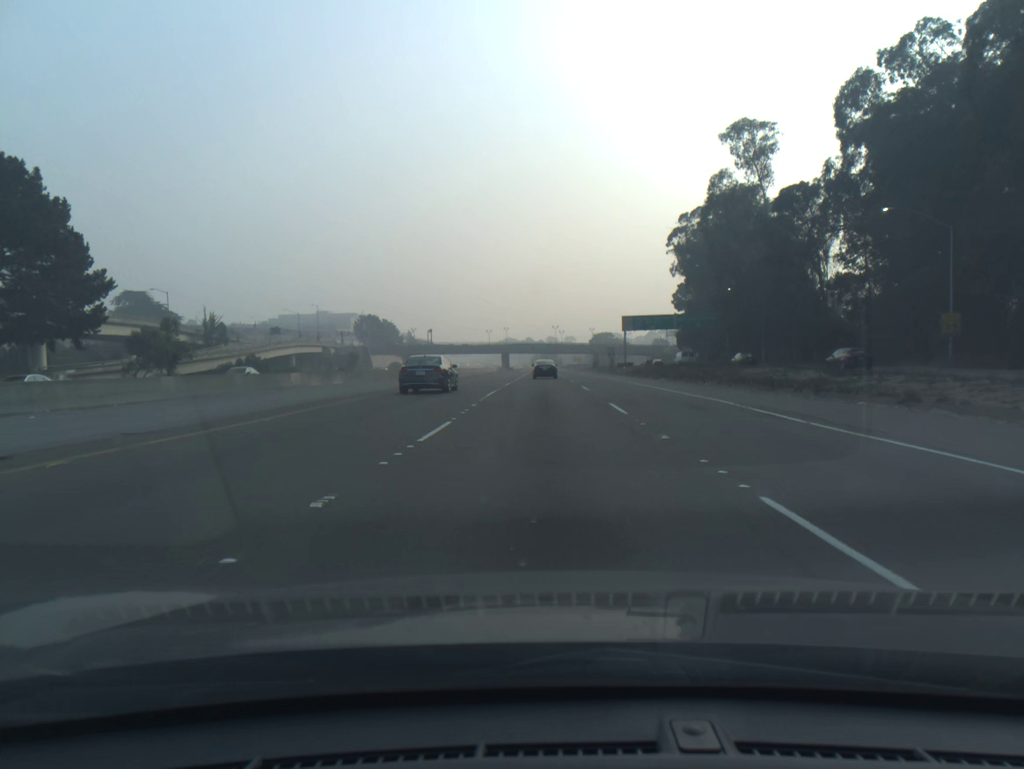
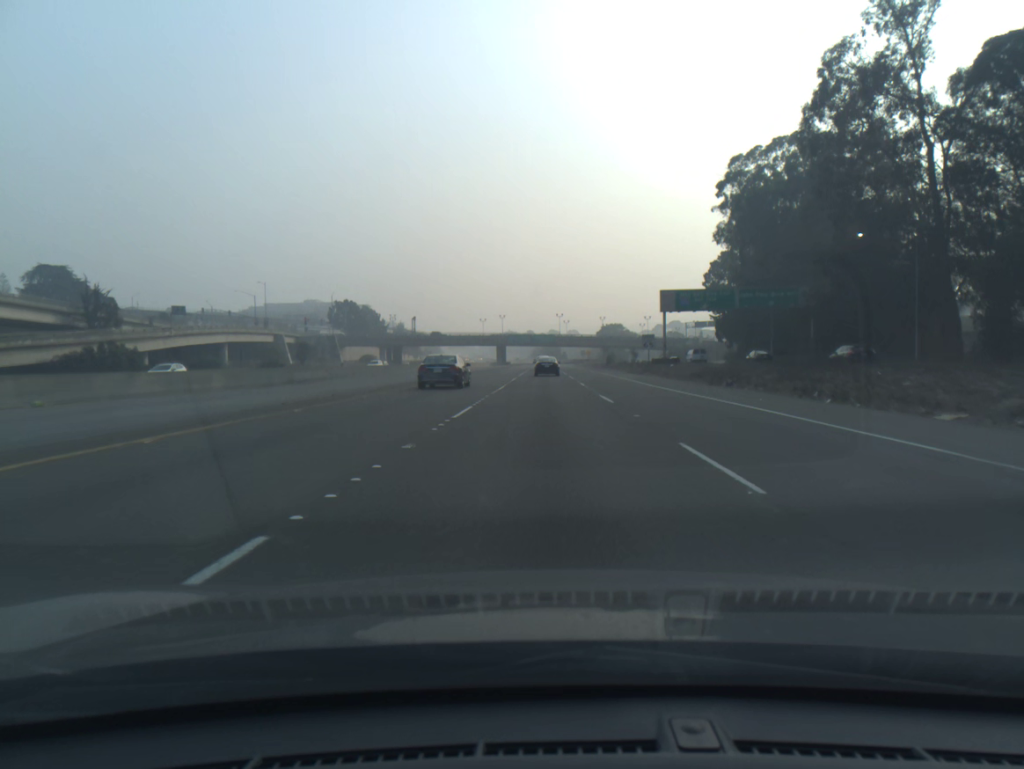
(0.0, +40.2) m; 0°
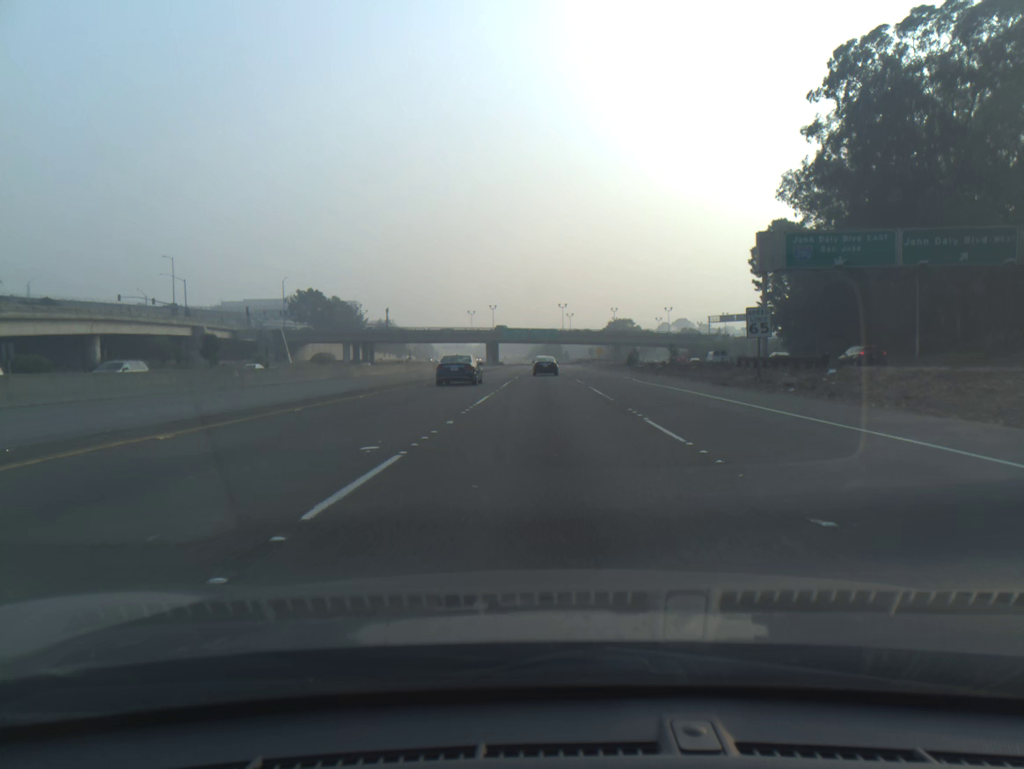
(0.0, +40.2) m; 0°
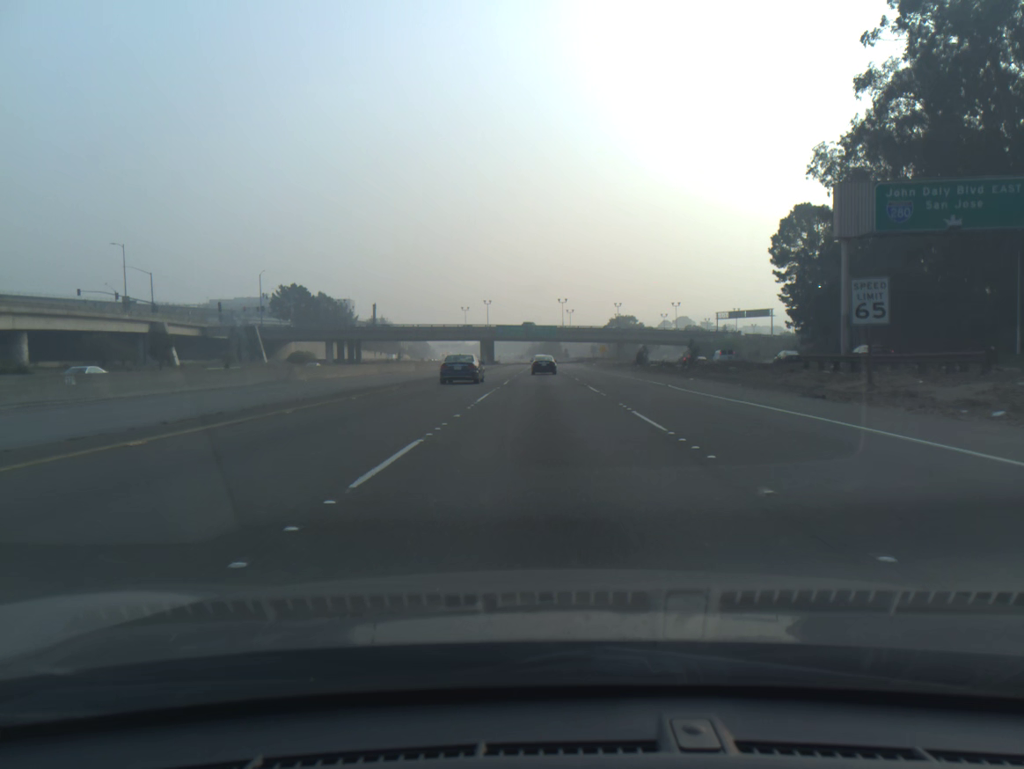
(0.0, +13.5) m; 0°
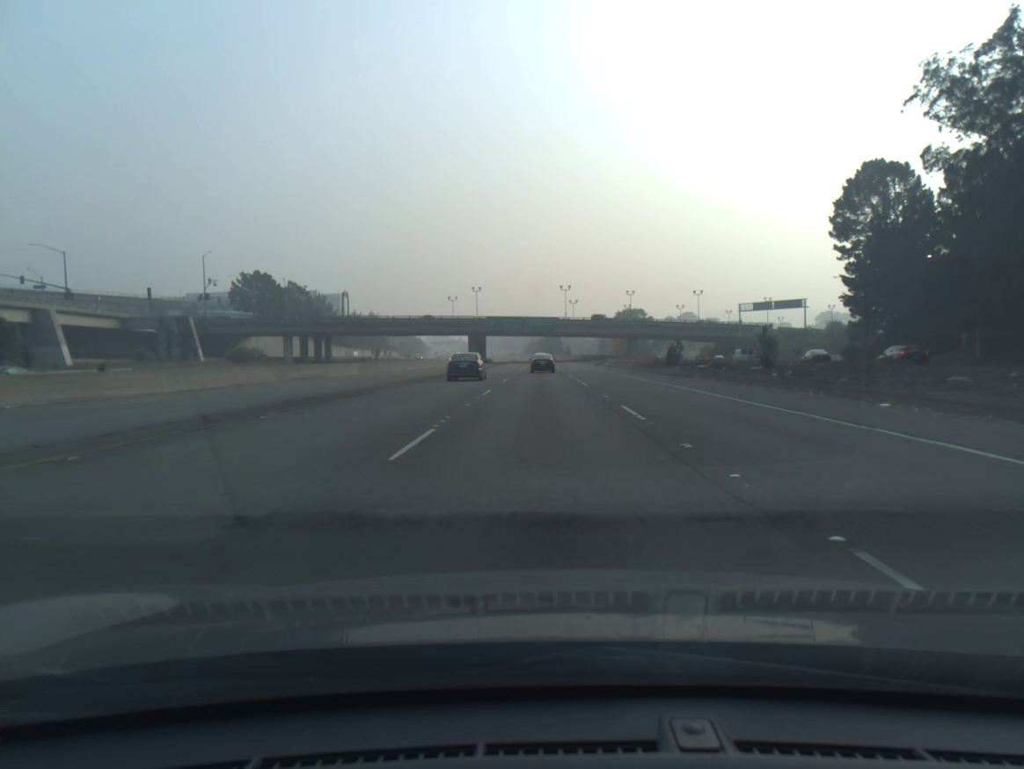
(0.0, +27.1) m; 0°
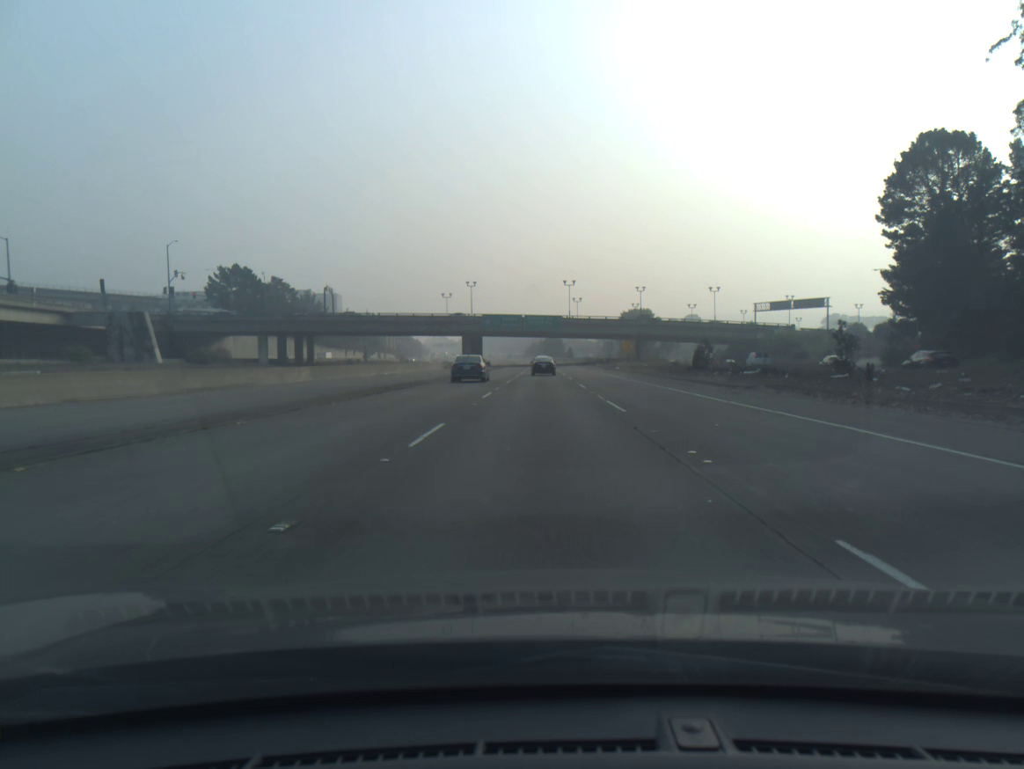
(0.0, +13.7) m; 0°
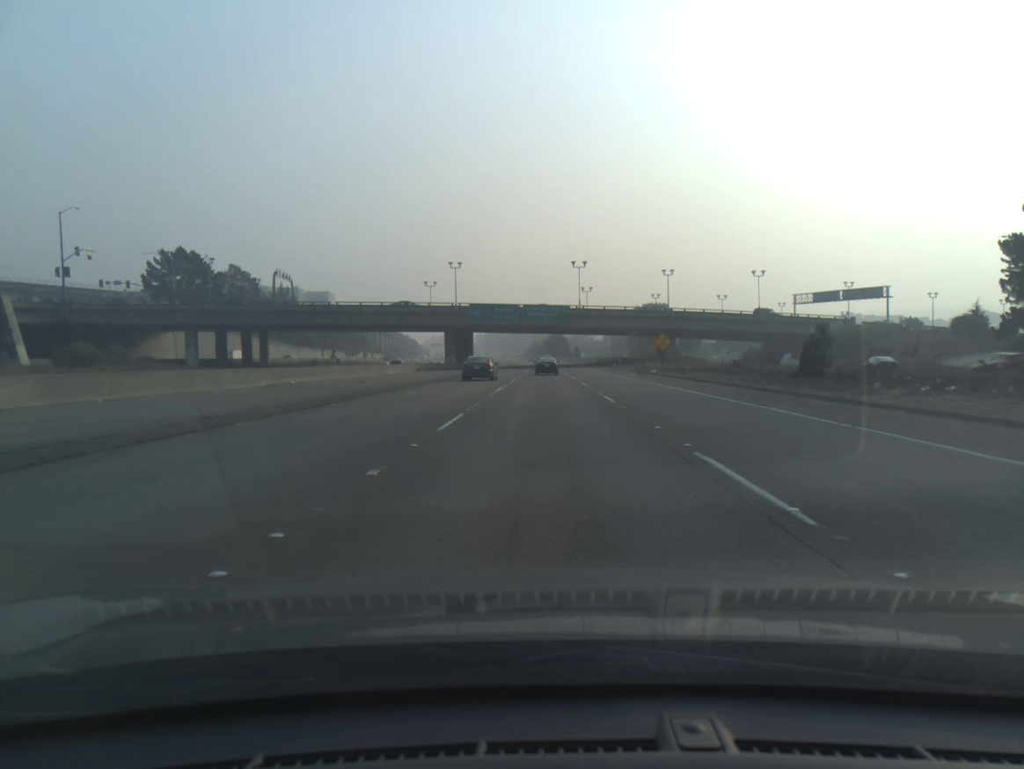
(-0.1, +27.7) m; 0°
